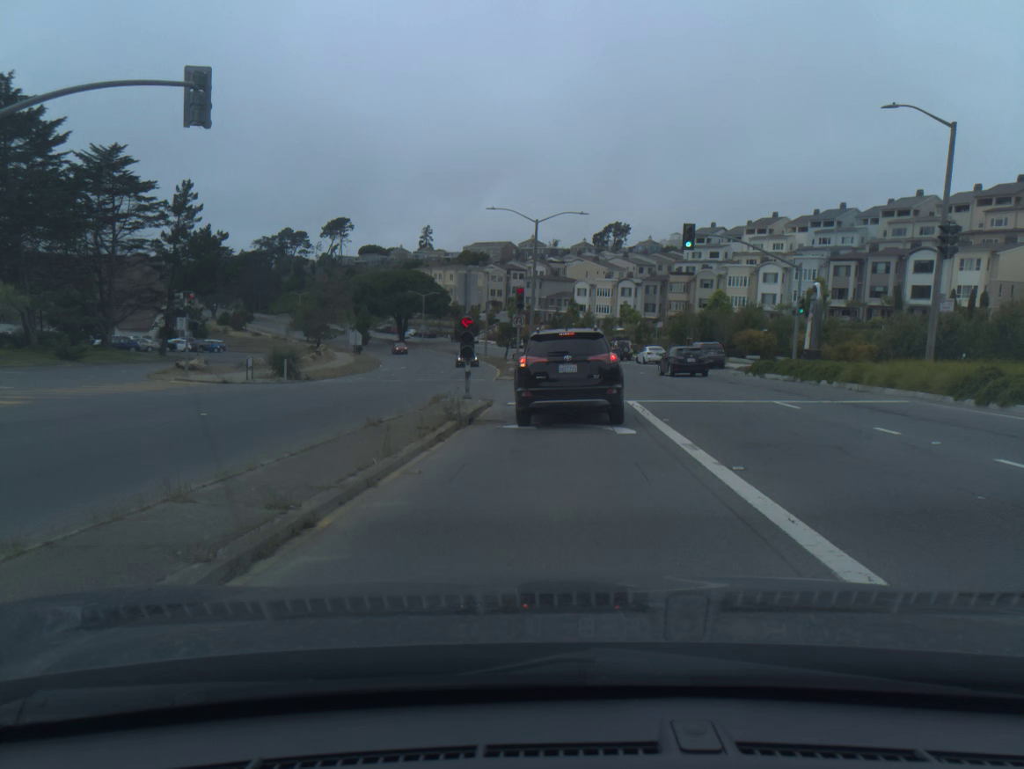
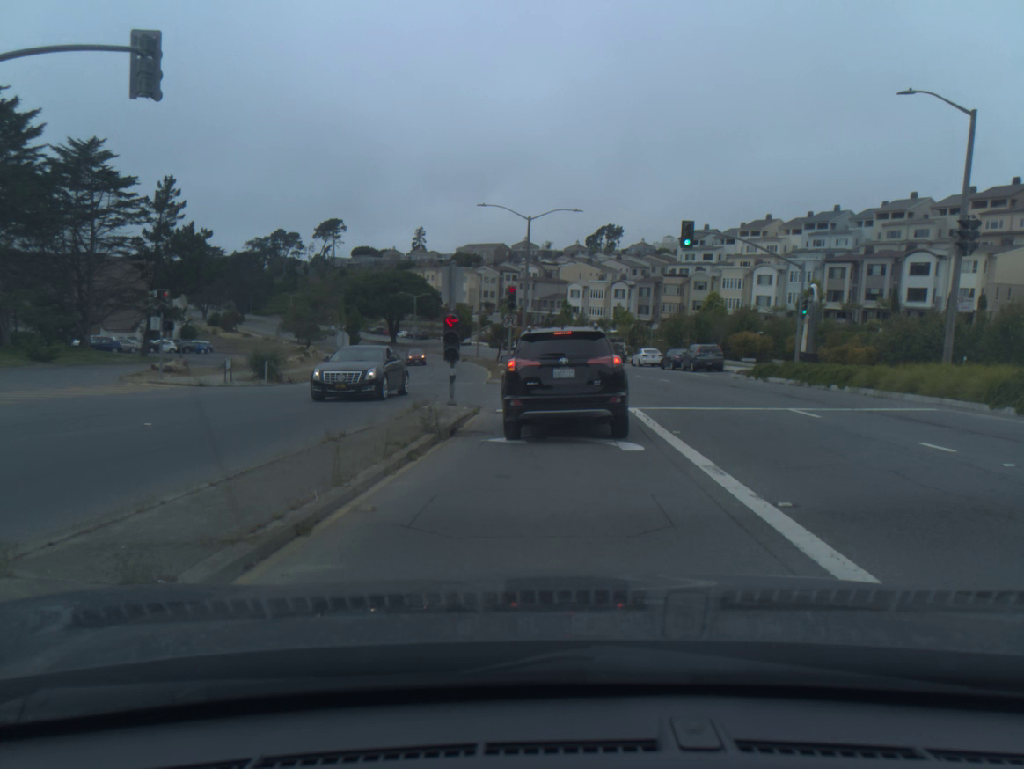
(+0.1, +2.1) m; 0°
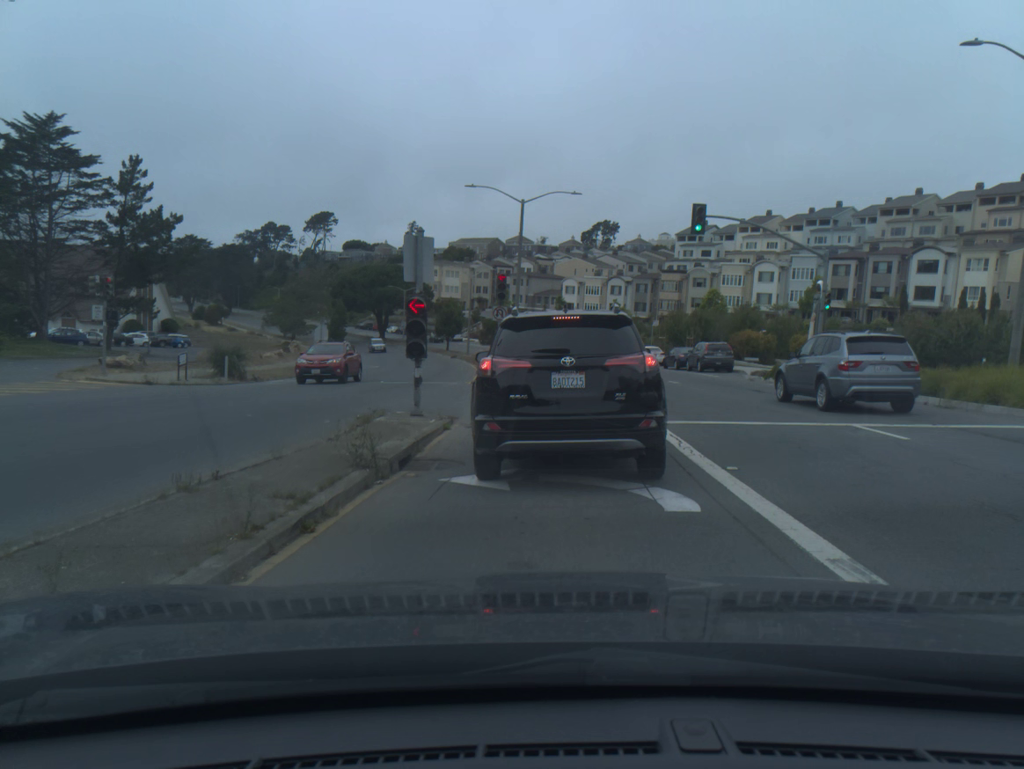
(0.0, +3.9) m; 0°
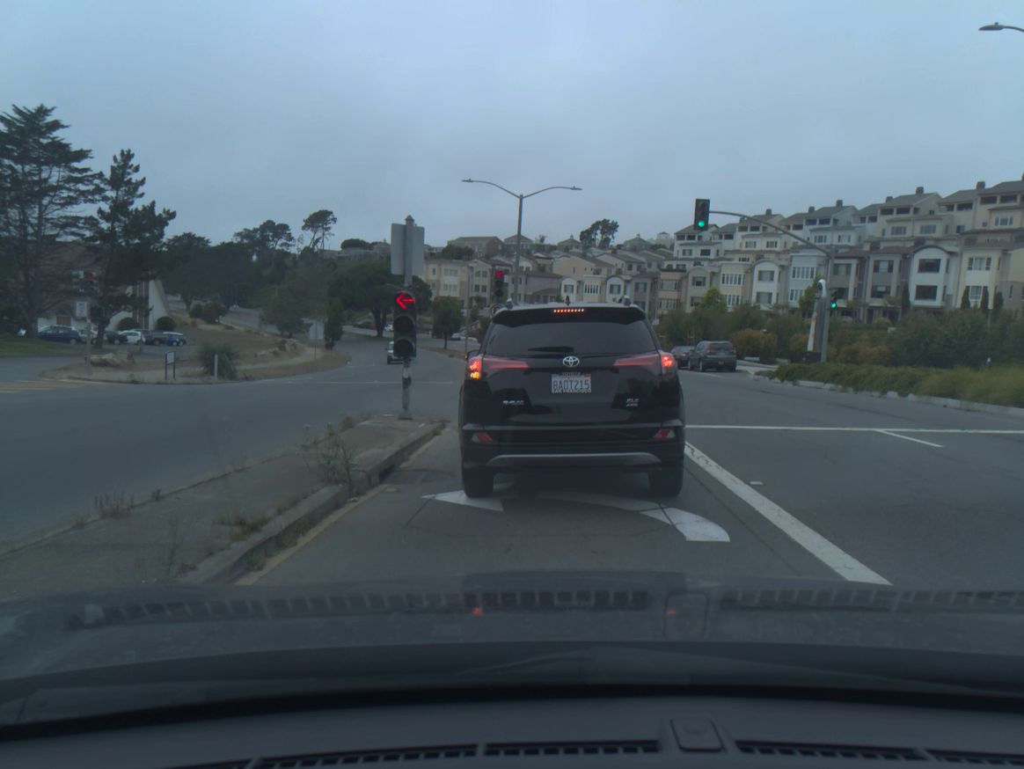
(0.0, +0.9) m; 0°
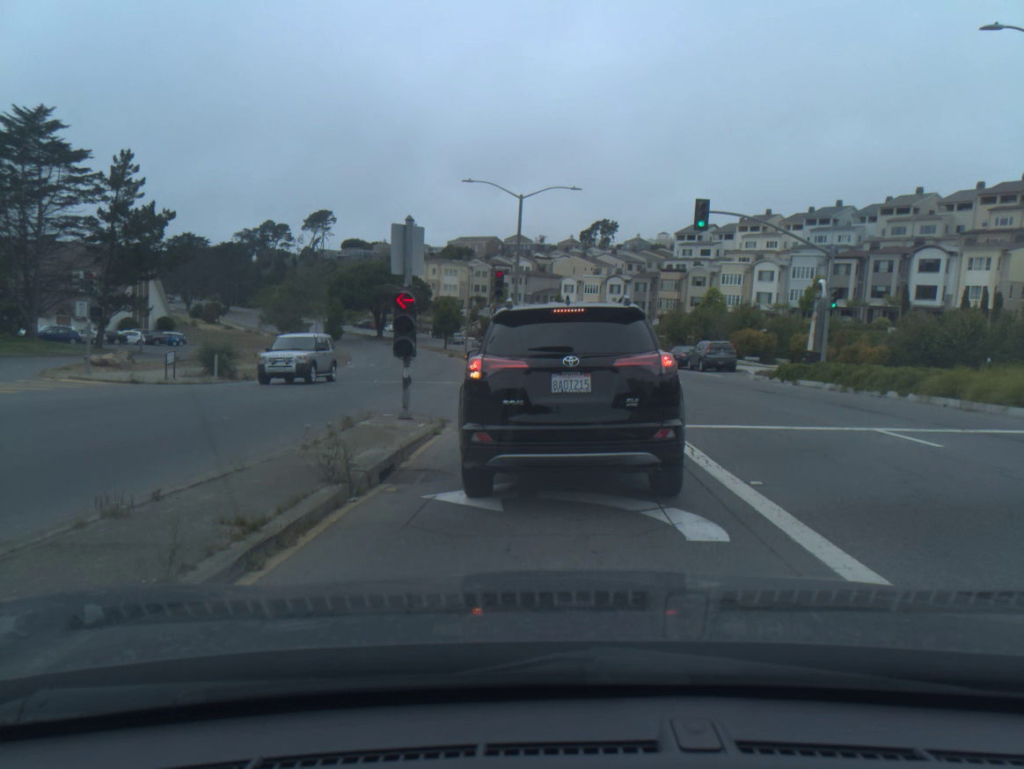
(0.0, +0.1) m; 0°
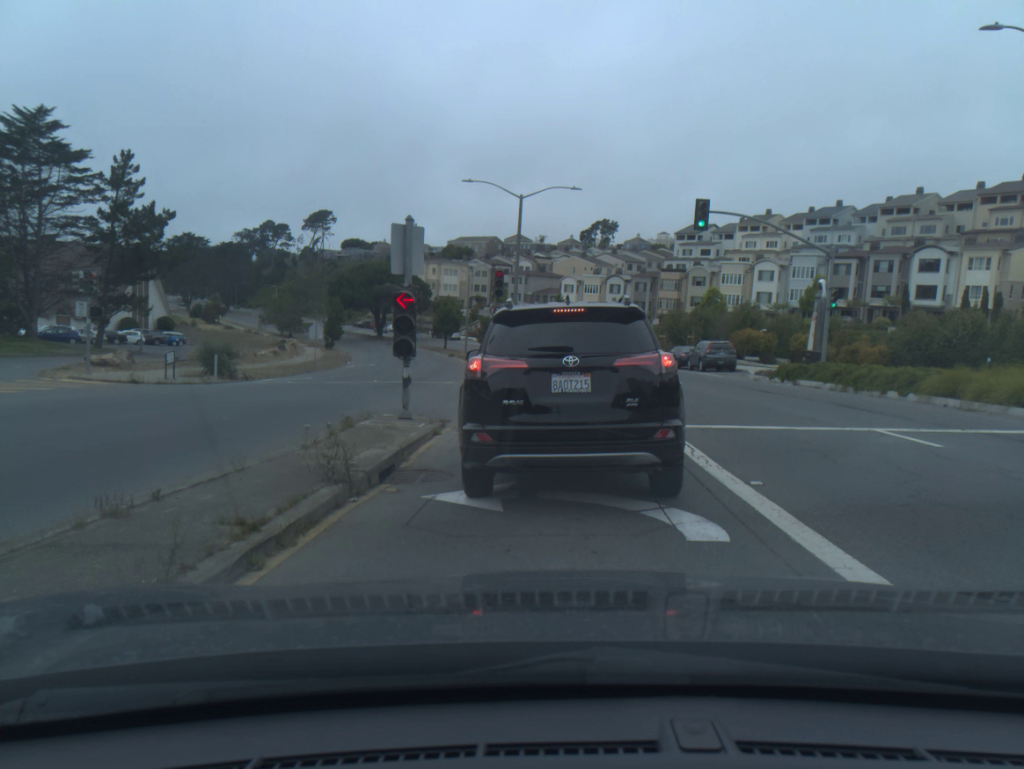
(0.0, +0.1) m; 0°
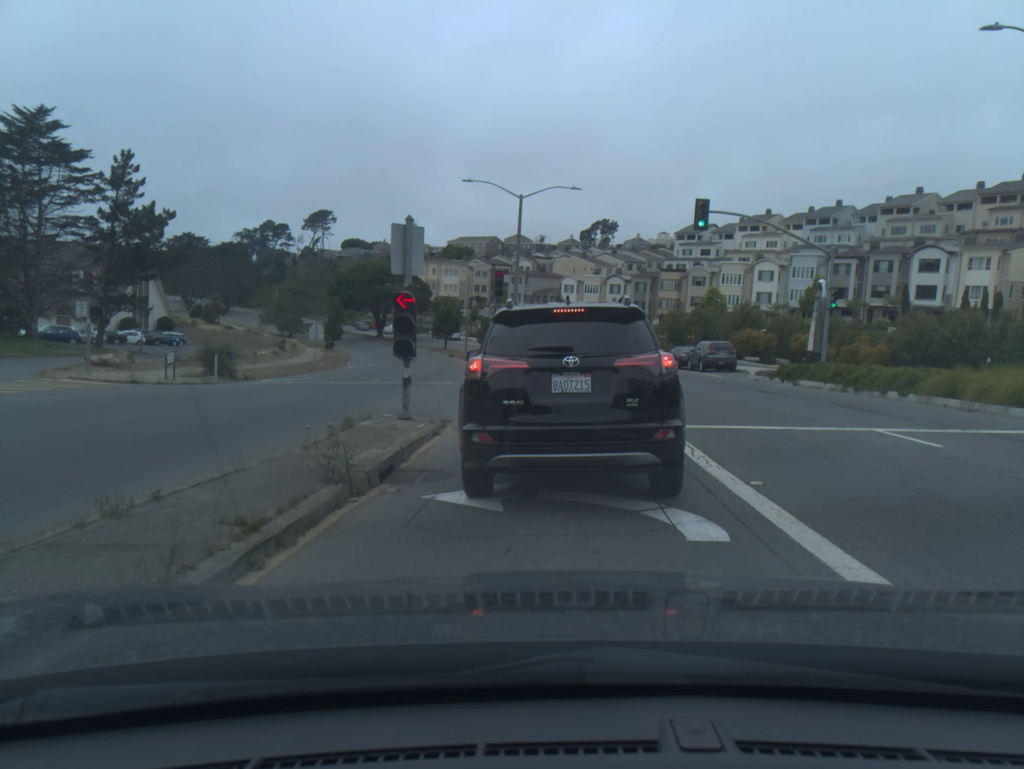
(0.0, 0.0) m; 0°
